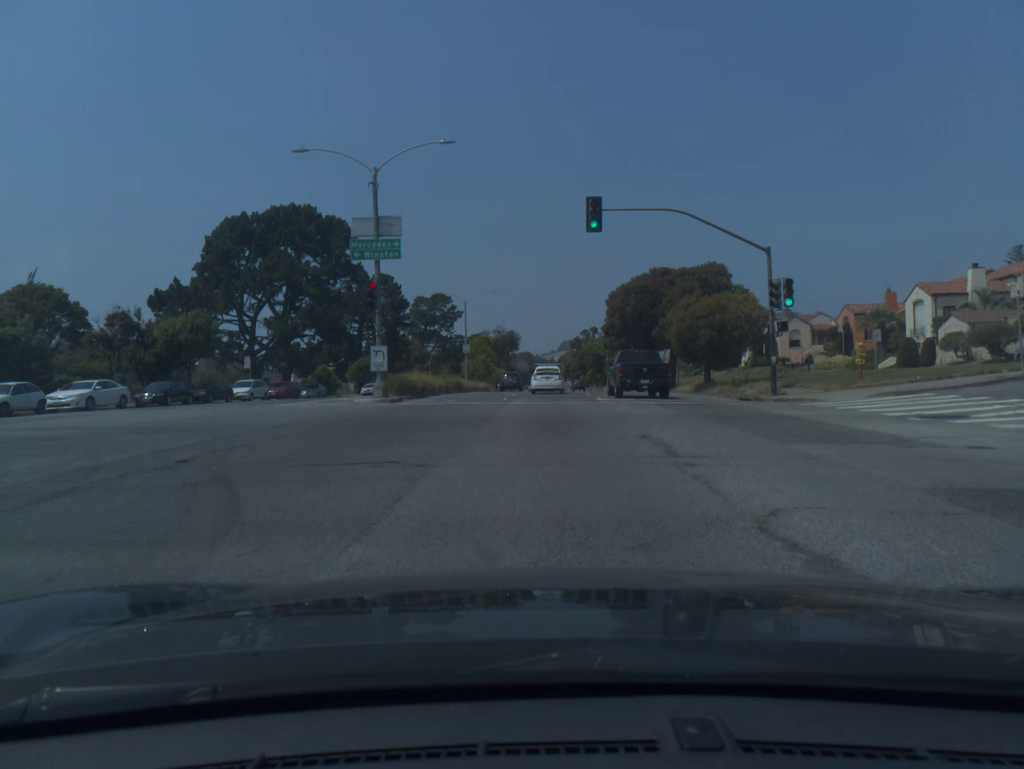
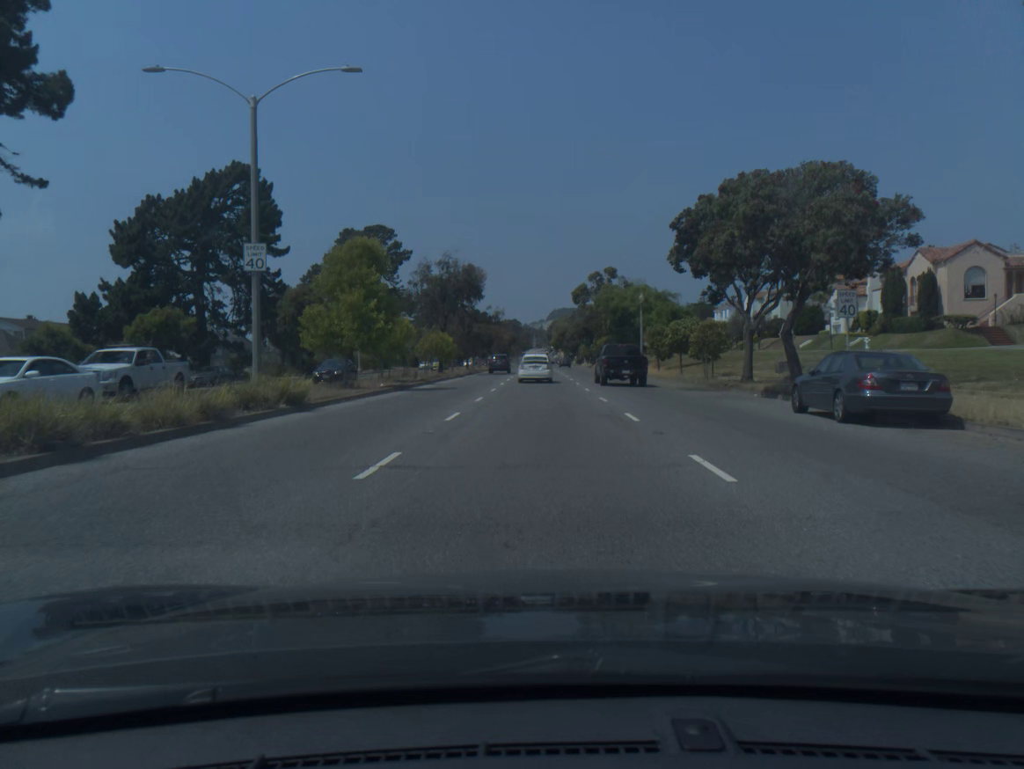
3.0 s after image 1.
(+0.3, +50.4) m; +1°
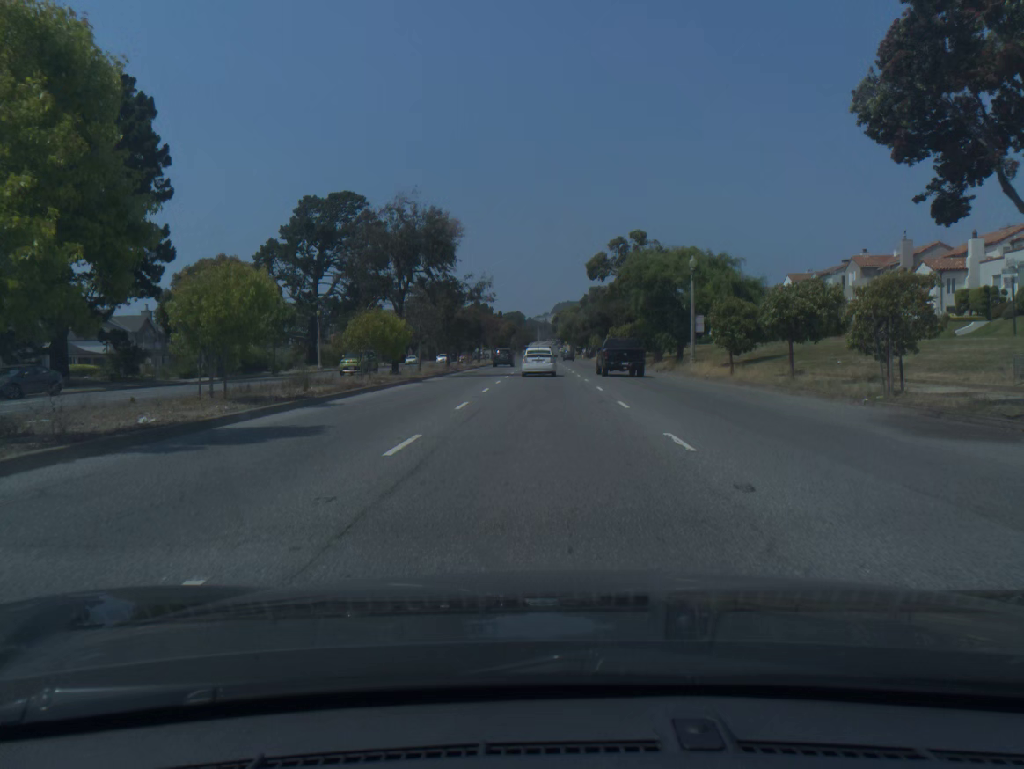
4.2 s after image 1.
(-0.1, +20.3) m; 0°
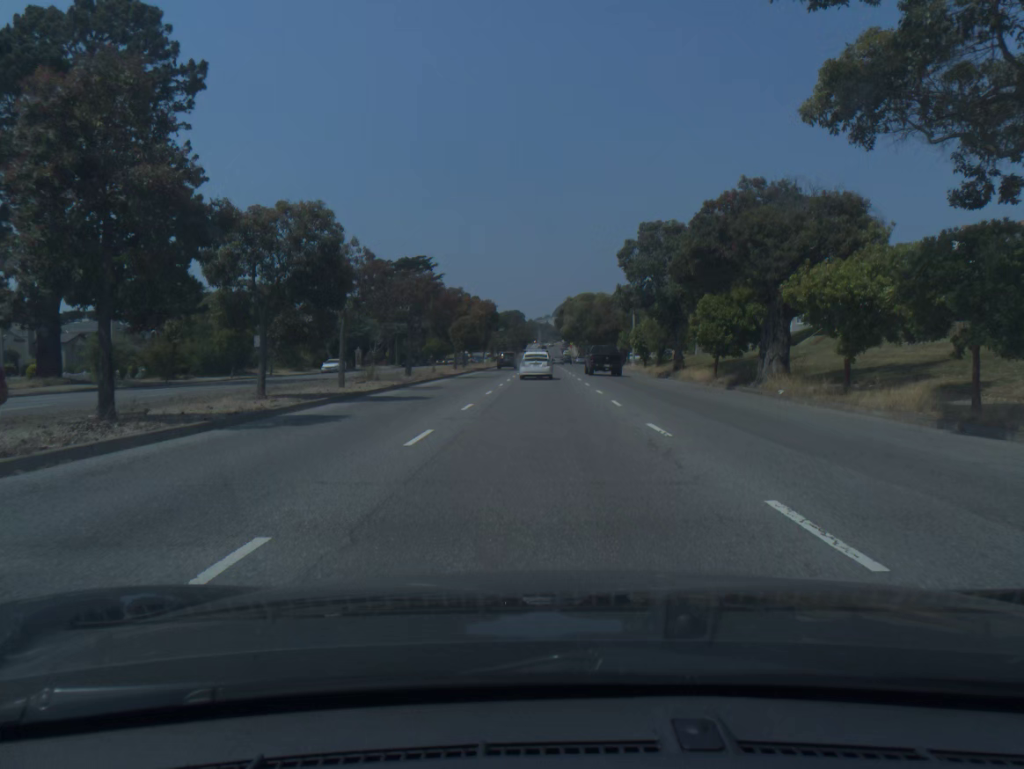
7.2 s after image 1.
(-0.1, +49.7) m; 0°
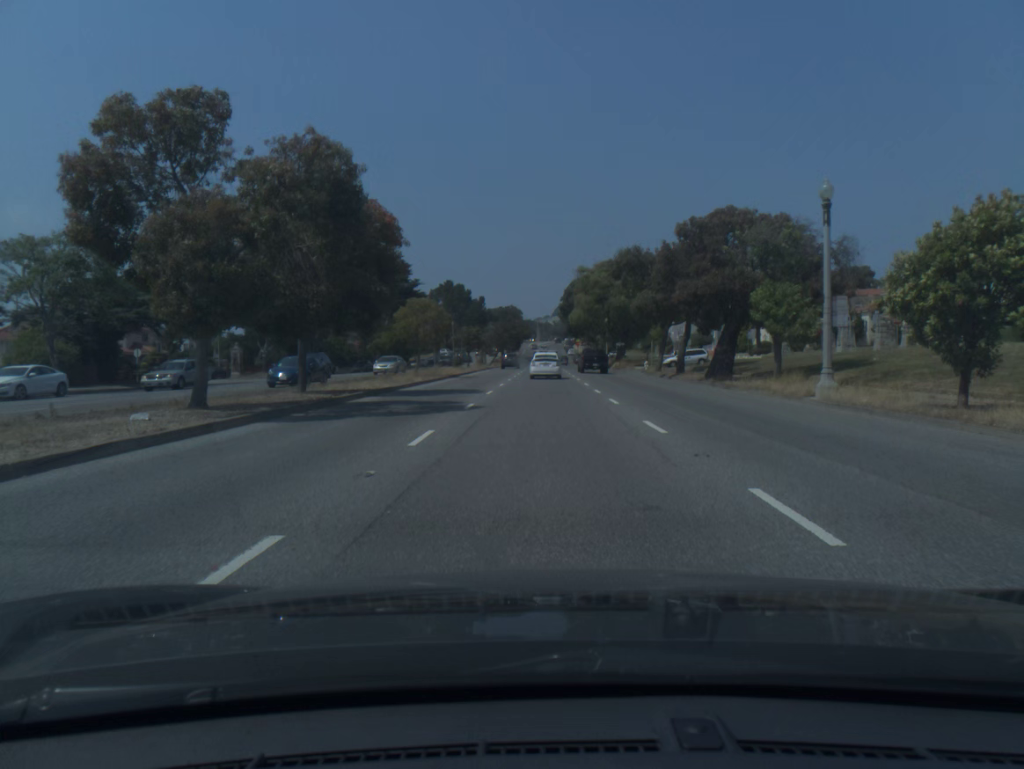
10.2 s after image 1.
(+0.1, +50.1) m; 0°
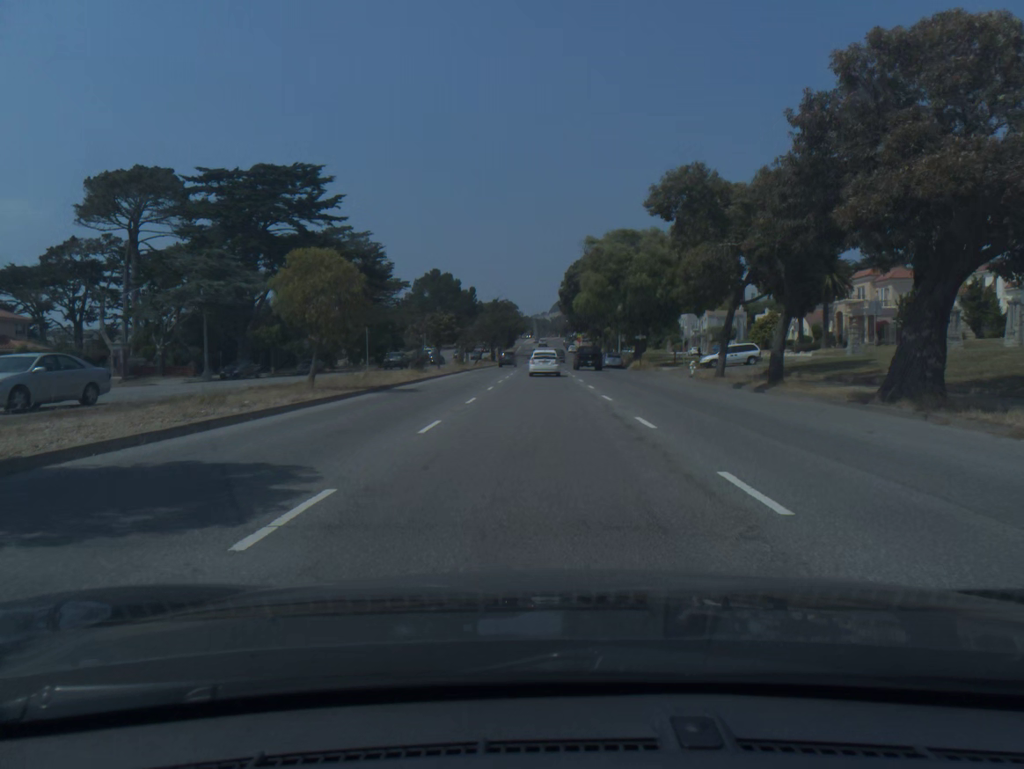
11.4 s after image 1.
(0.0, +20.3) m; 0°
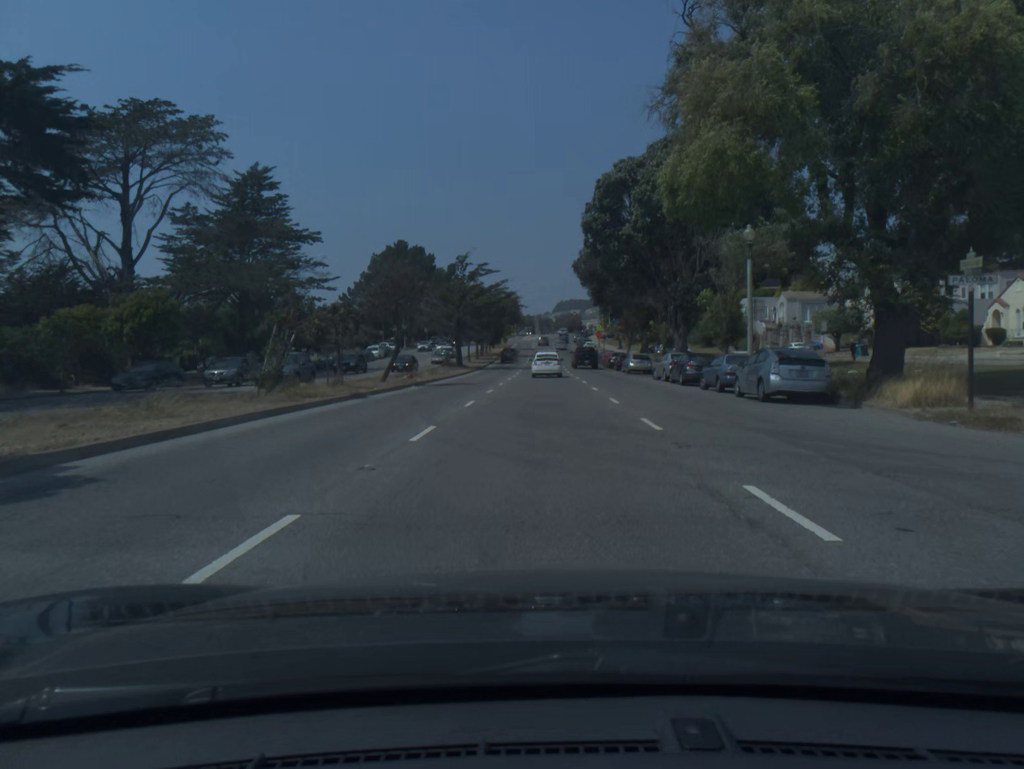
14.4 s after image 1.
(-0.2, +51.4) m; 0°
